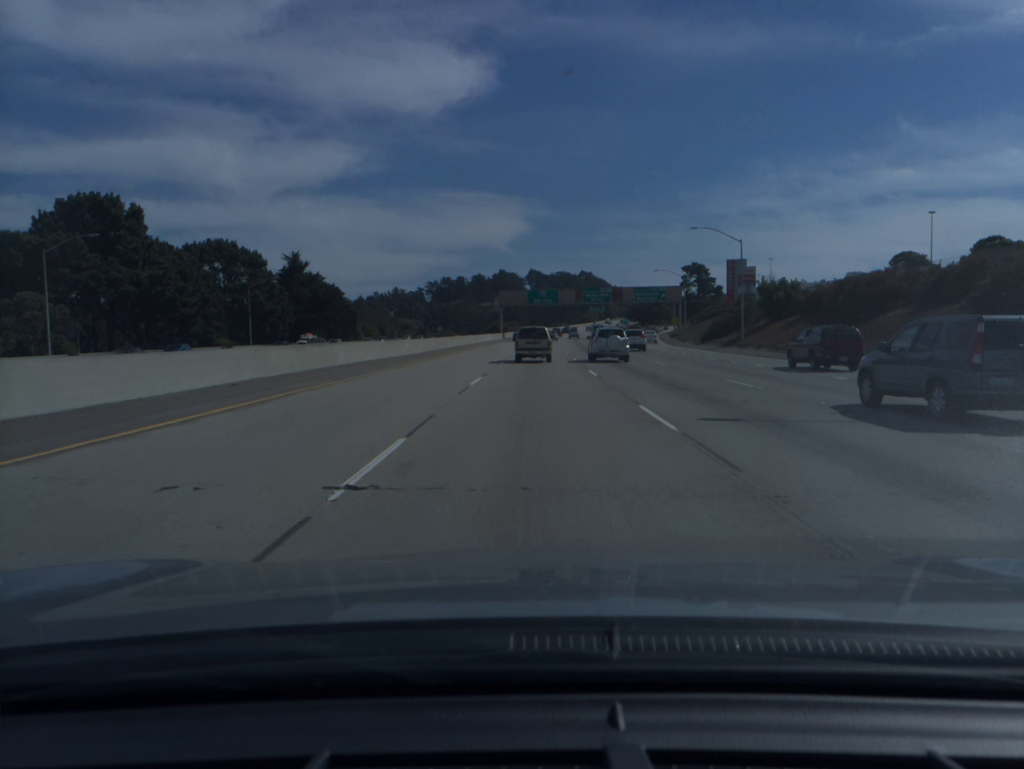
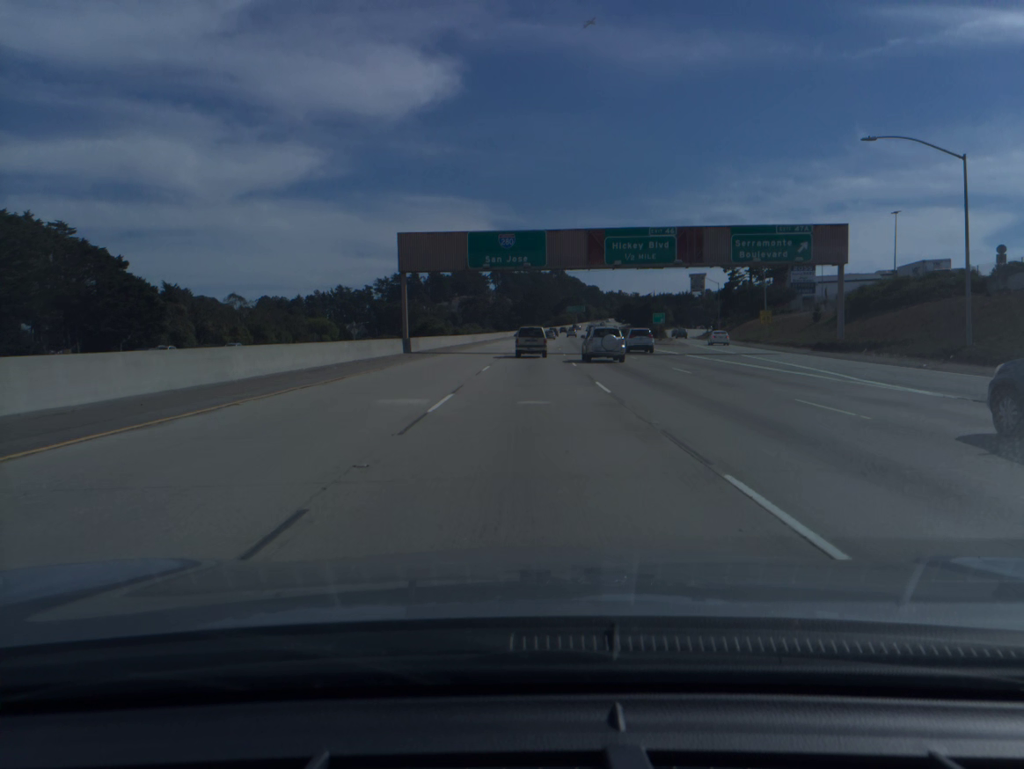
(+1.7, +80.3) m; +2°
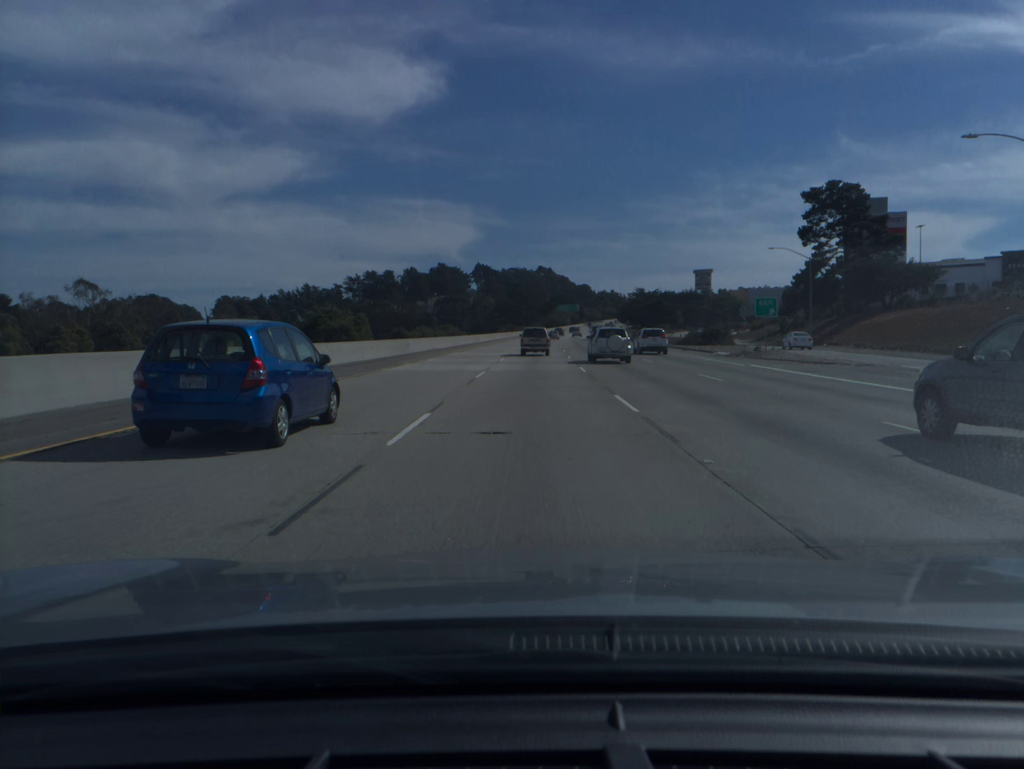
(+0.4, +48.5) m; +1°
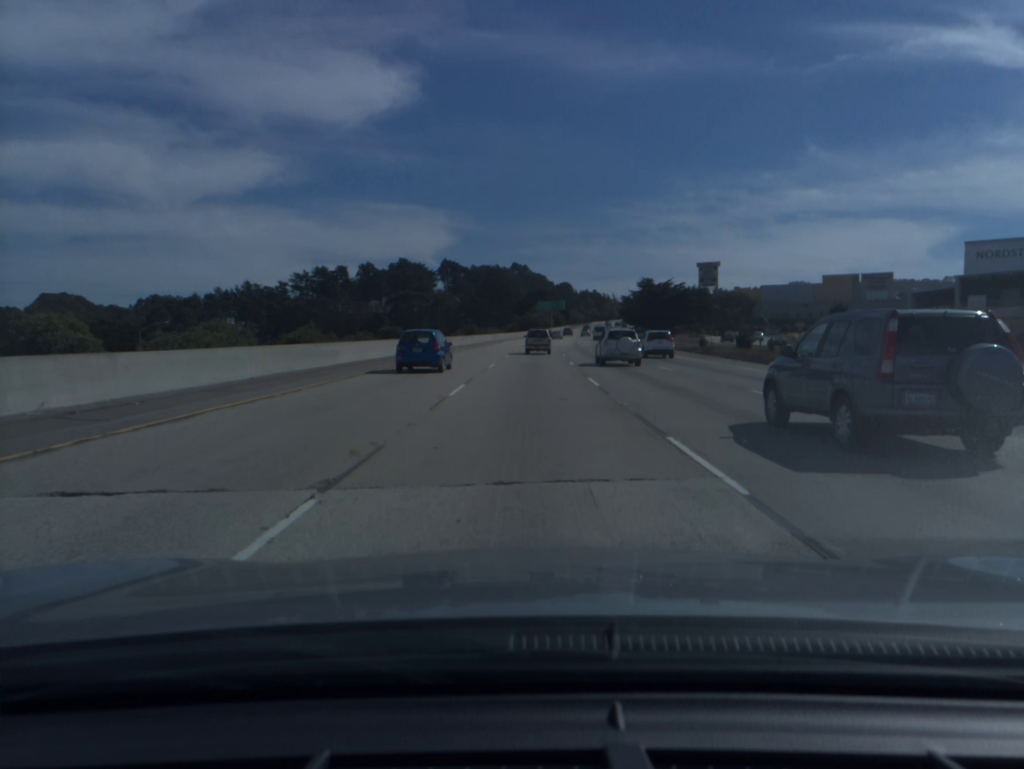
(+1.1, +65.6) m; +2°
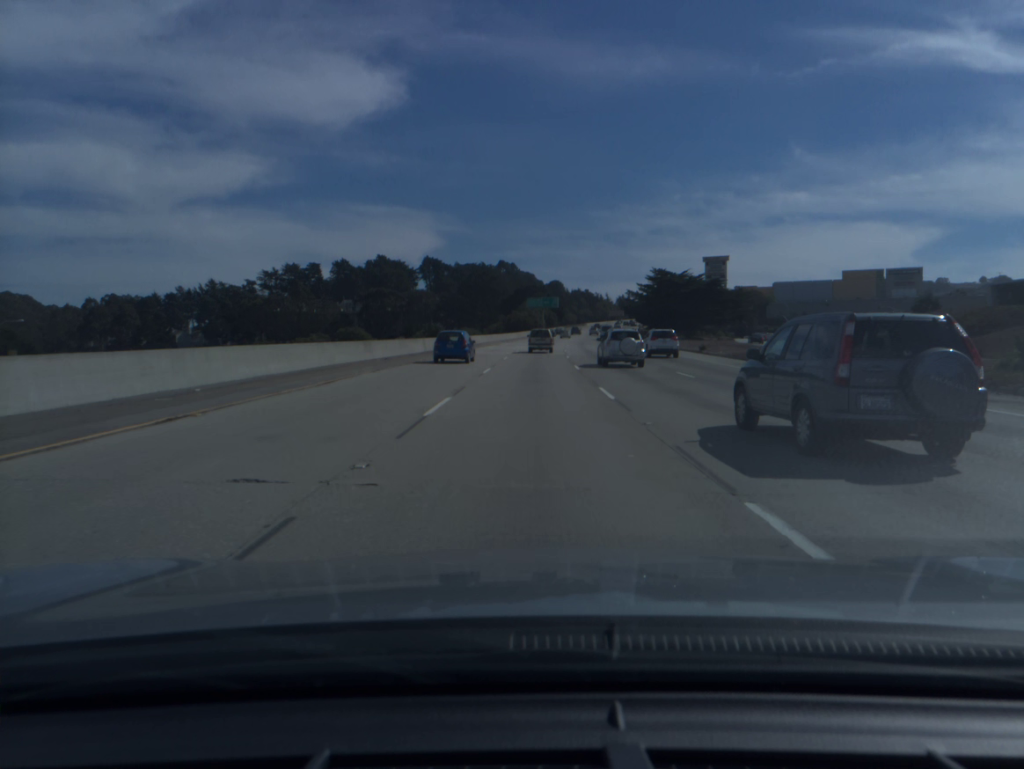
(+0.2, +33.2) m; +1°
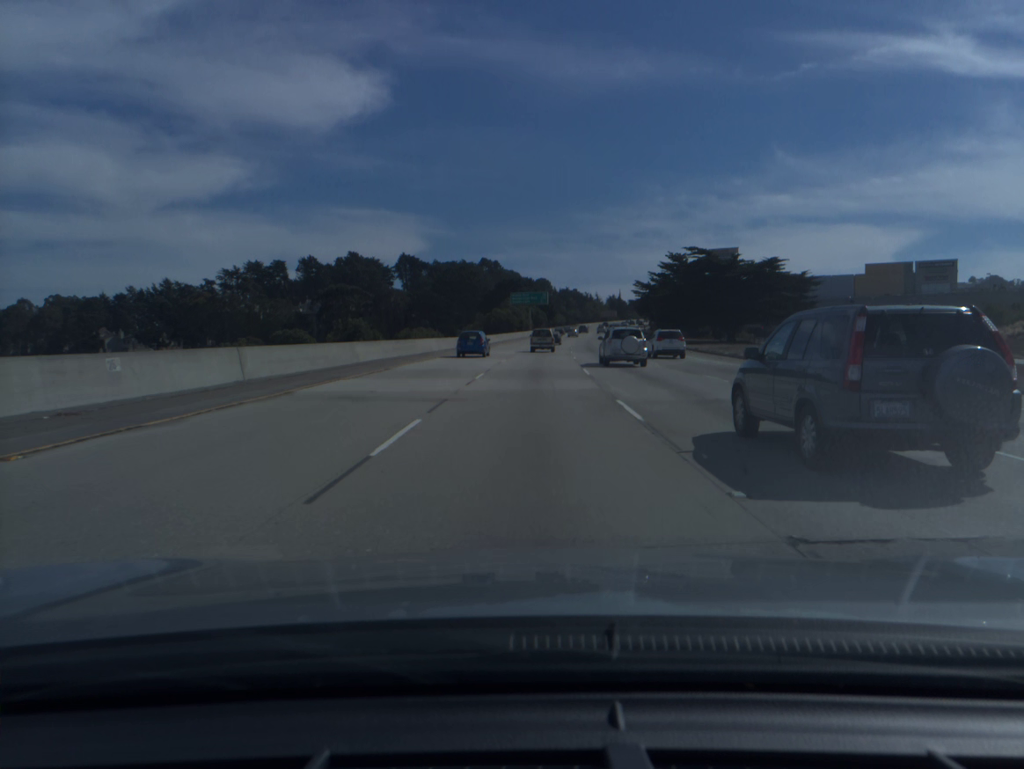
(+0.3, +33.7) m; +1°
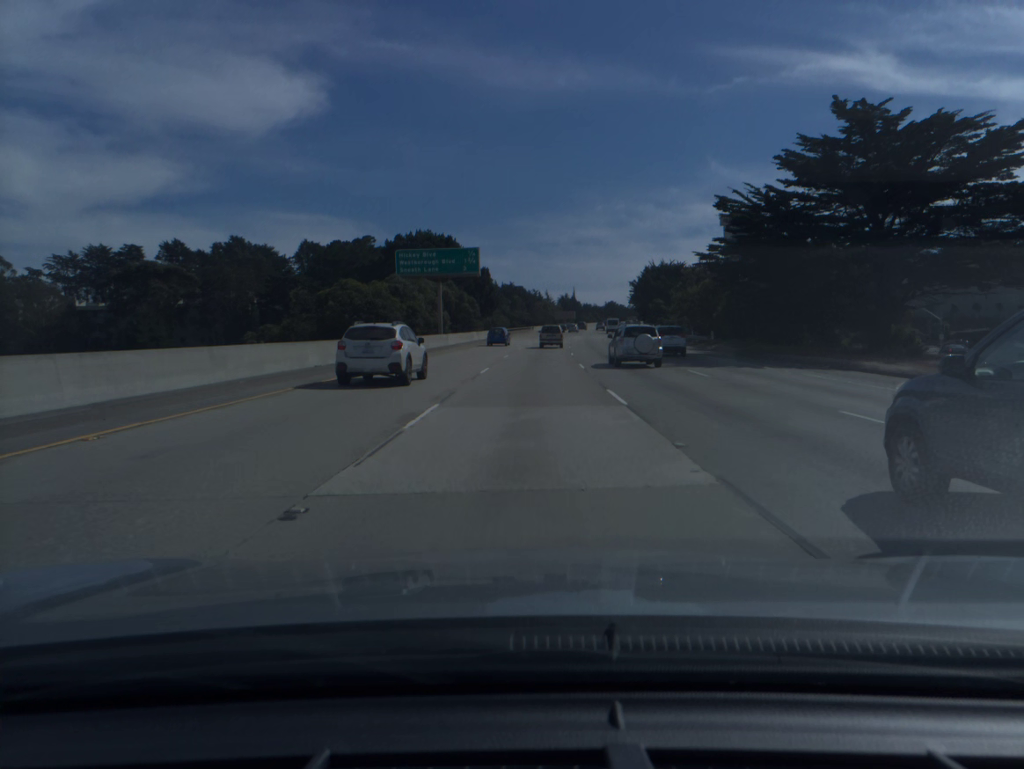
(+3.1, +85.5) m; +4°
